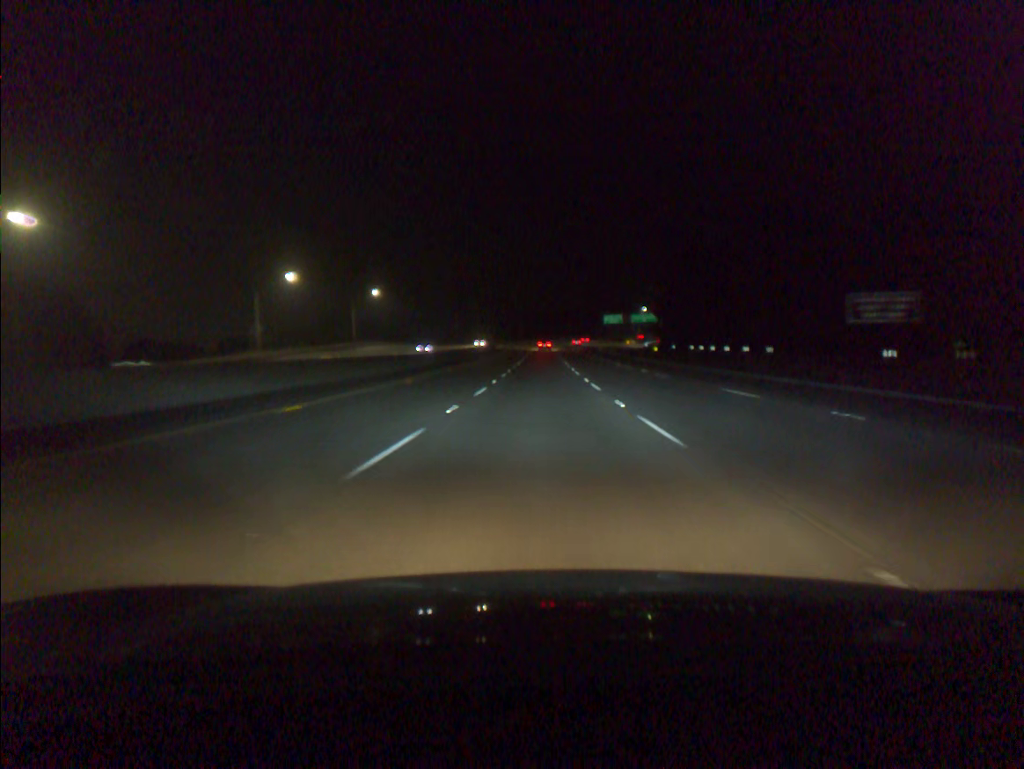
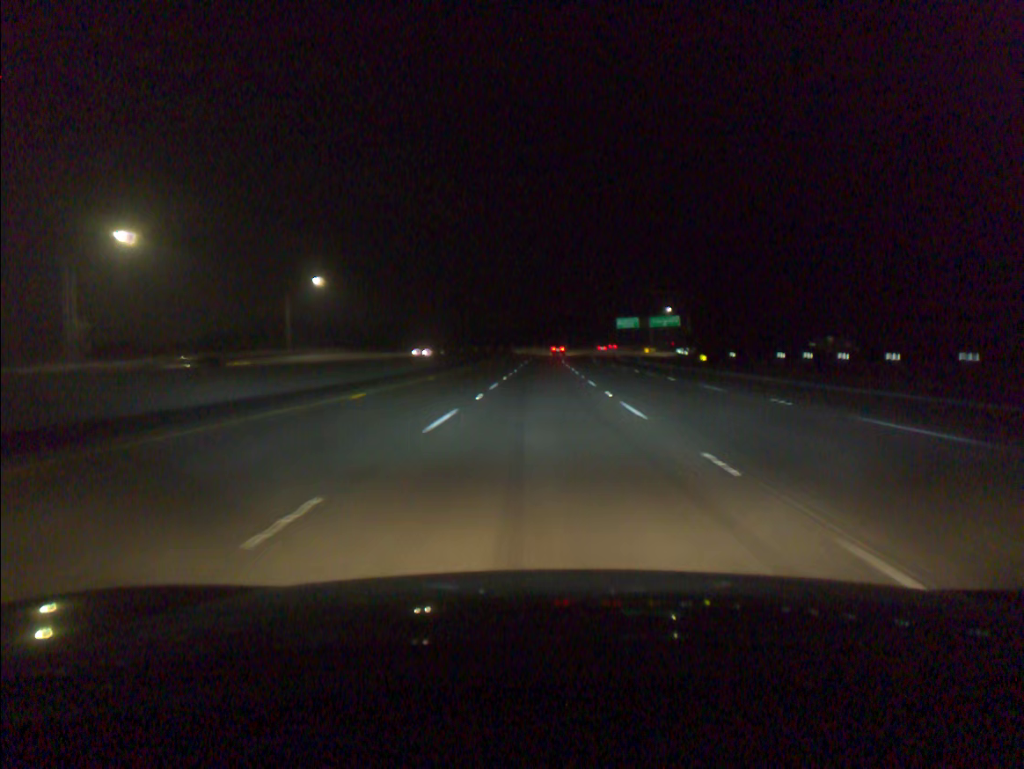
(-0.1, +38.3) m; 0°
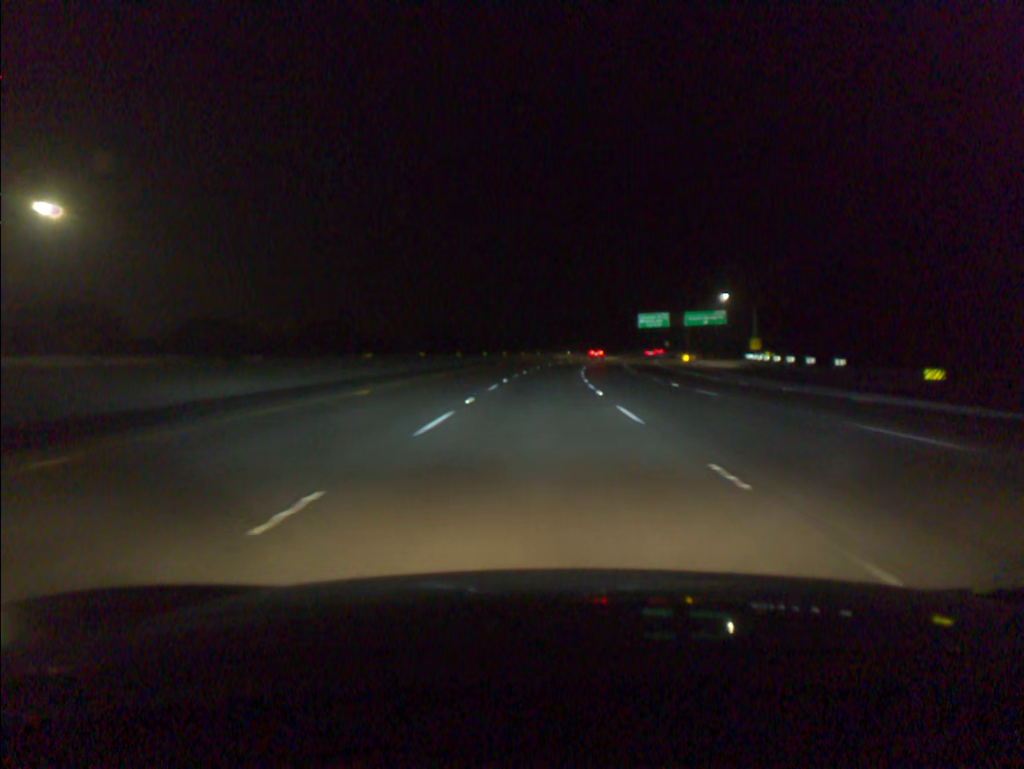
(+0.2, +57.3) m; 0°
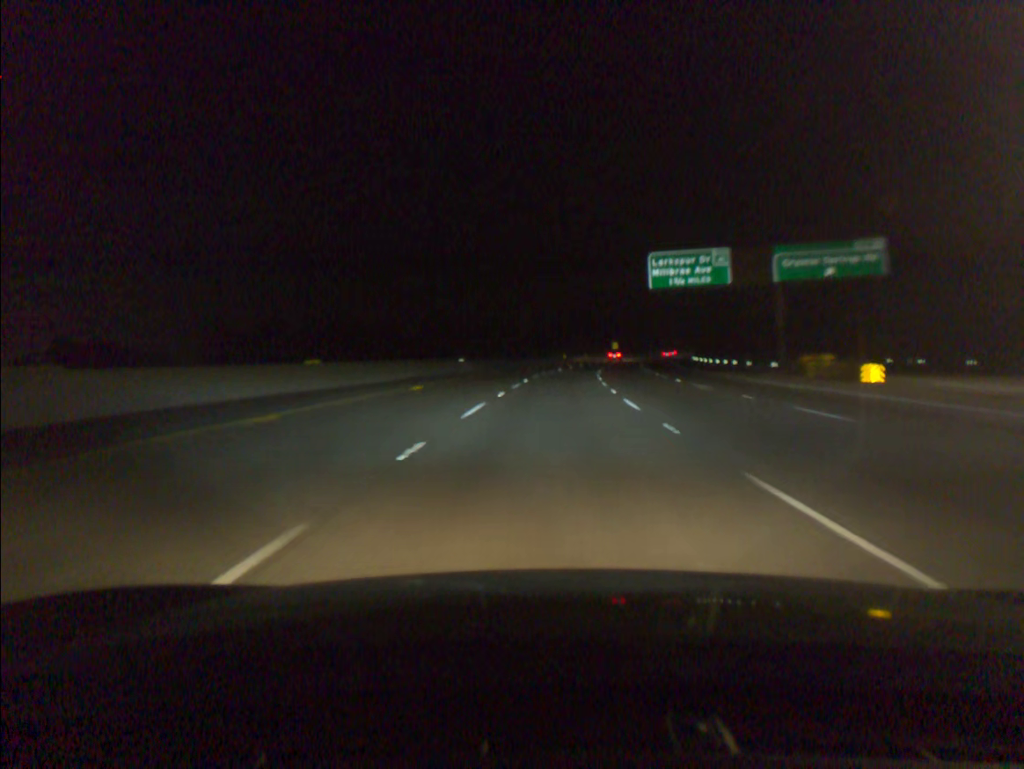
(+4.1, +95.8) m; +7°
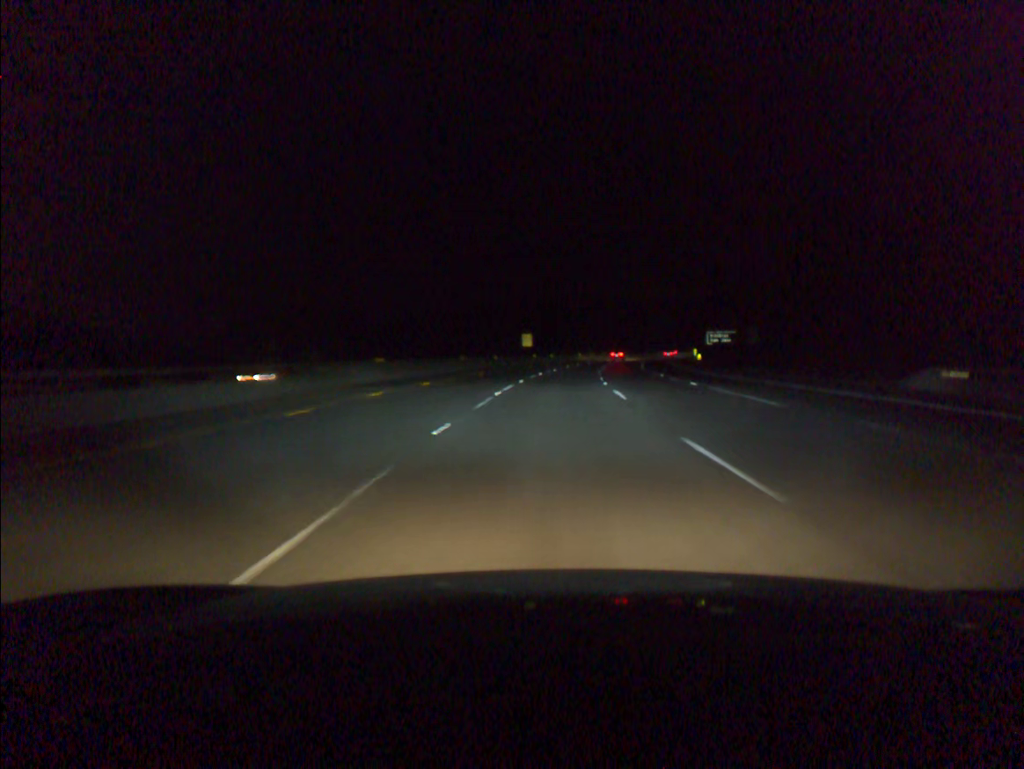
(+6.5, +96.5) m; +8°
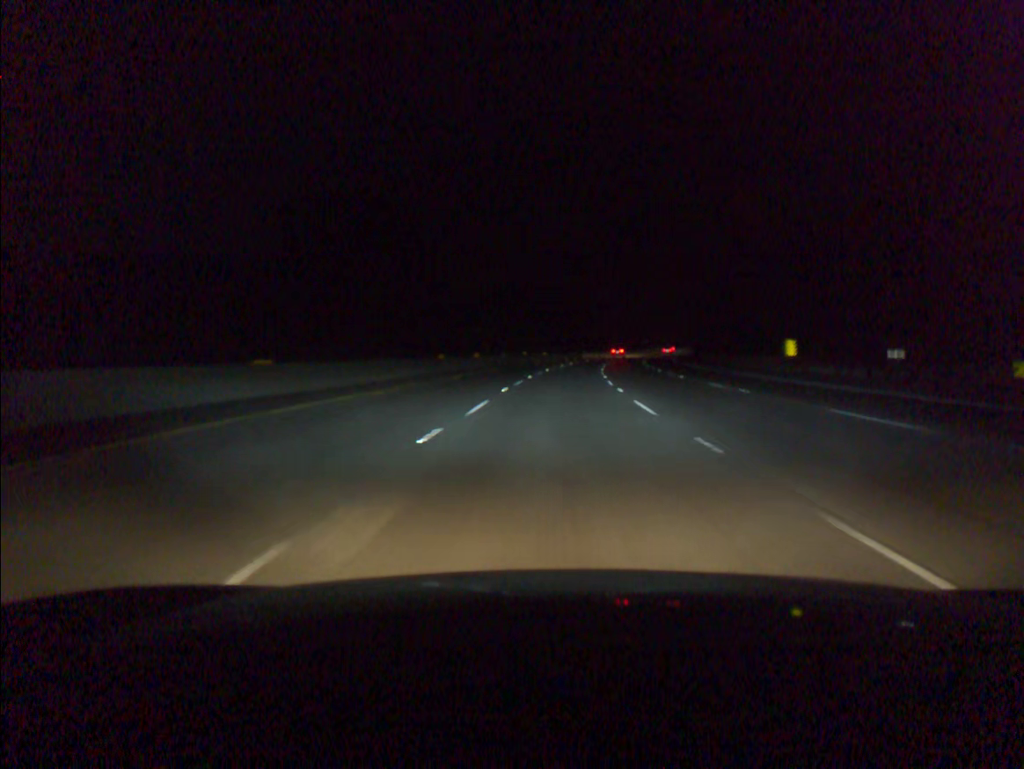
(+6.6, +96.8) m; +8°
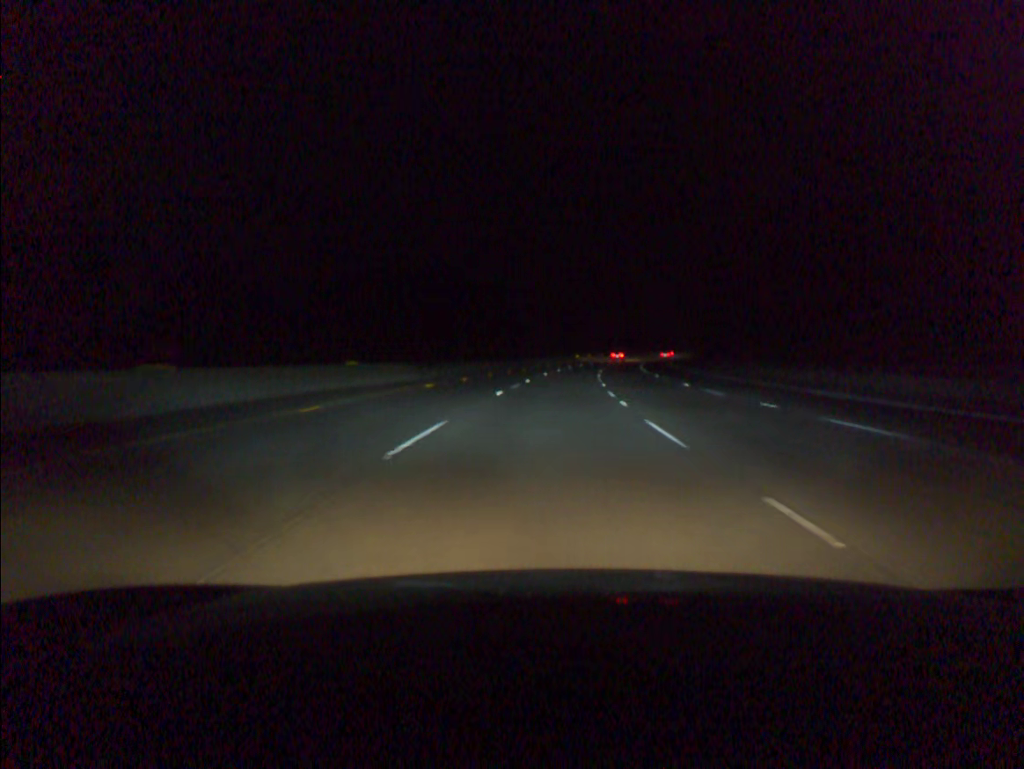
(+4.5, +77.4) m; +6°
